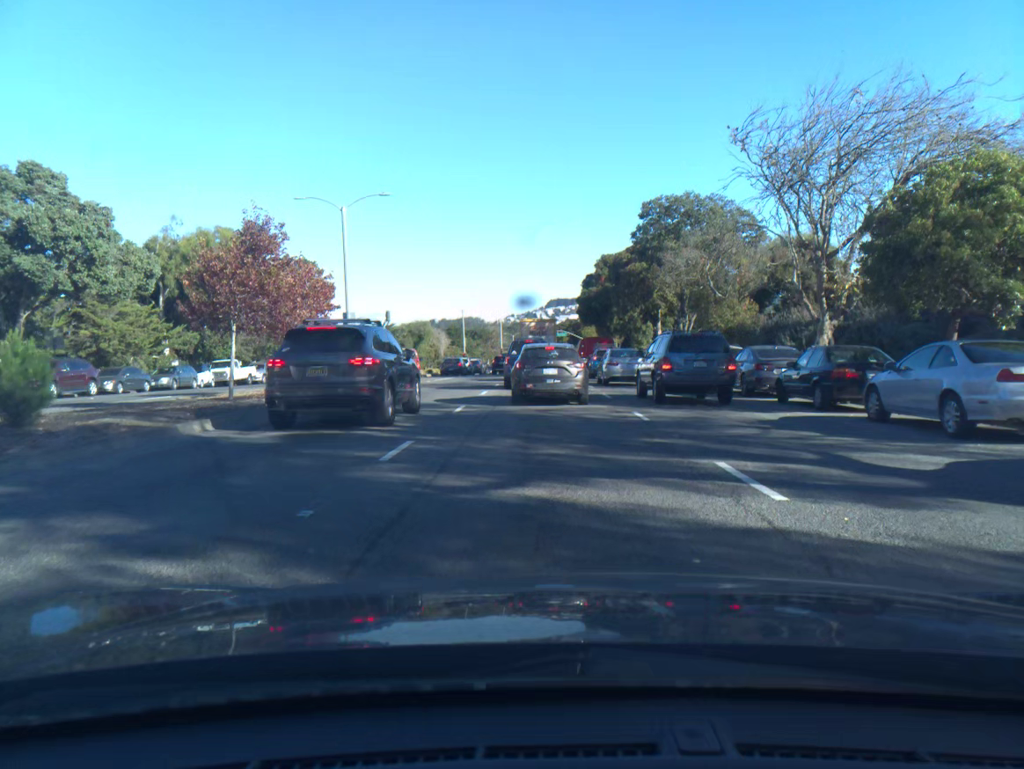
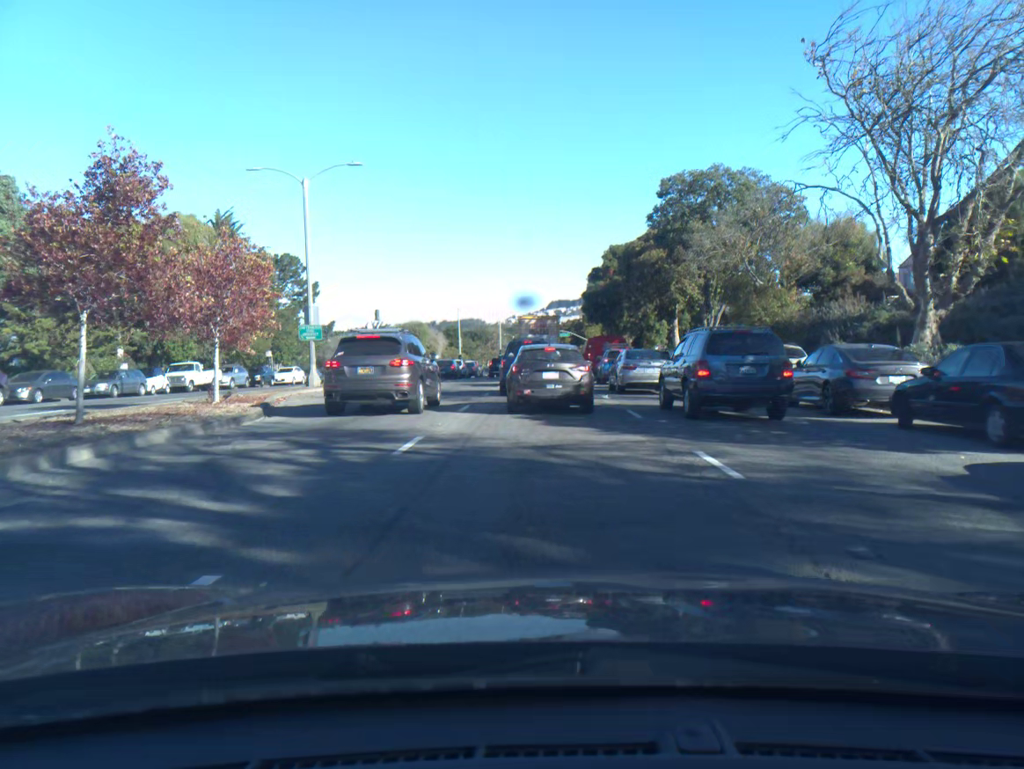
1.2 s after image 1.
(0.0, +6.5) m; 0°
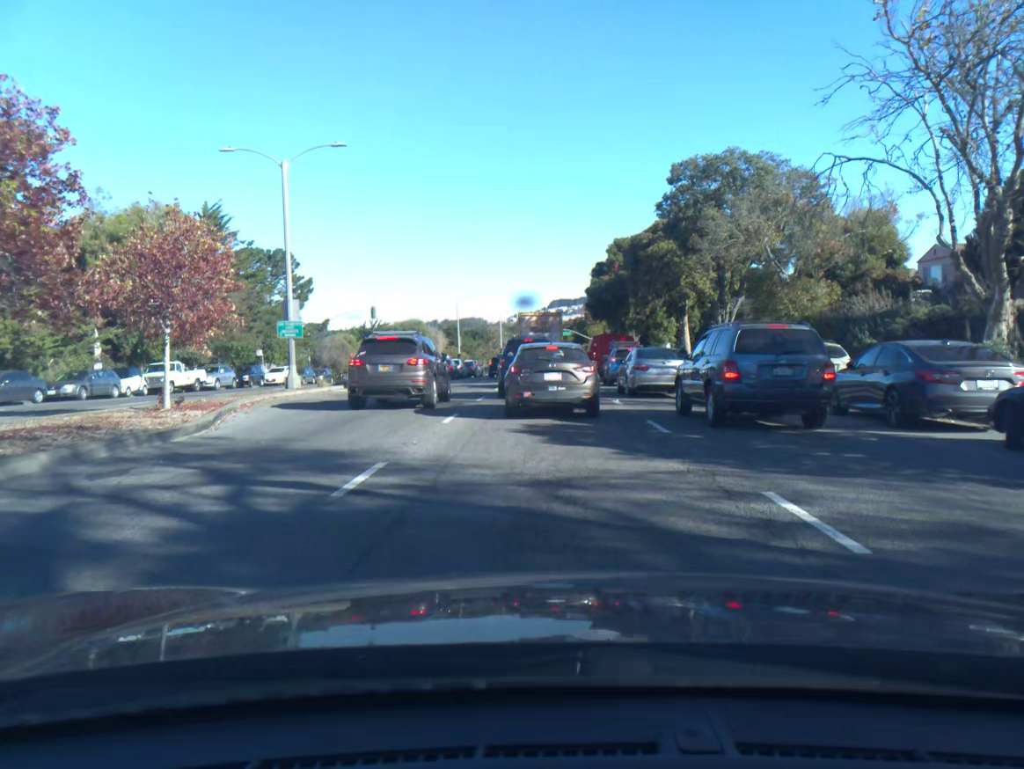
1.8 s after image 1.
(0.0, +2.9) m; 0°
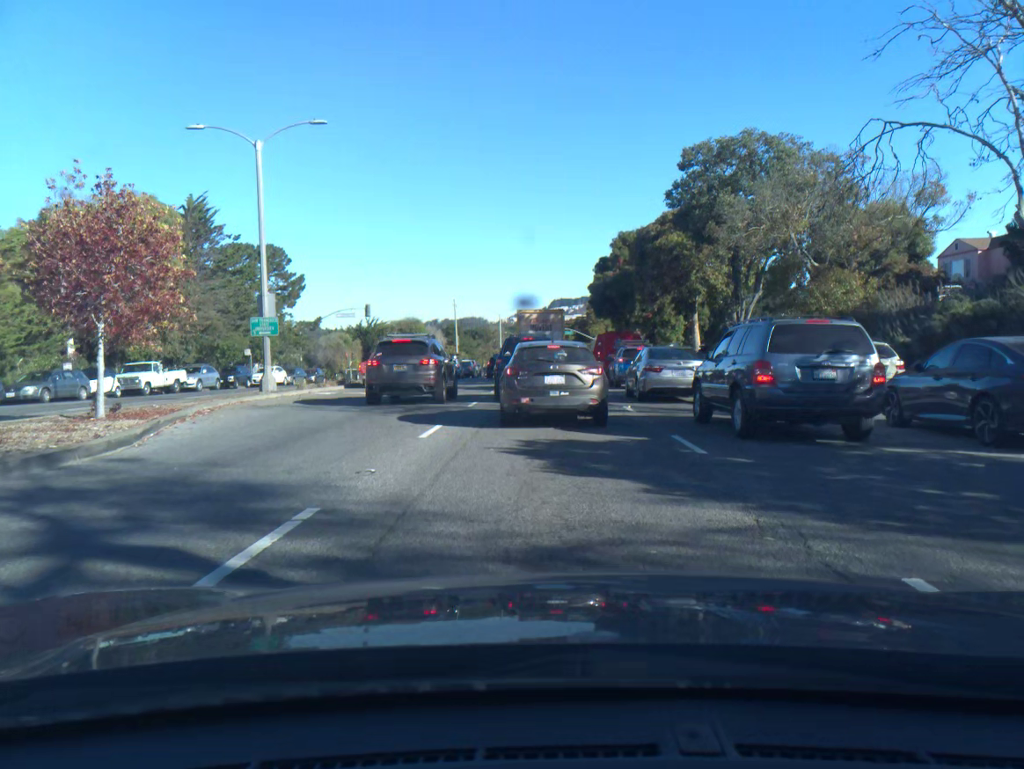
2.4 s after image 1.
(0.0, +2.6) m; 0°
